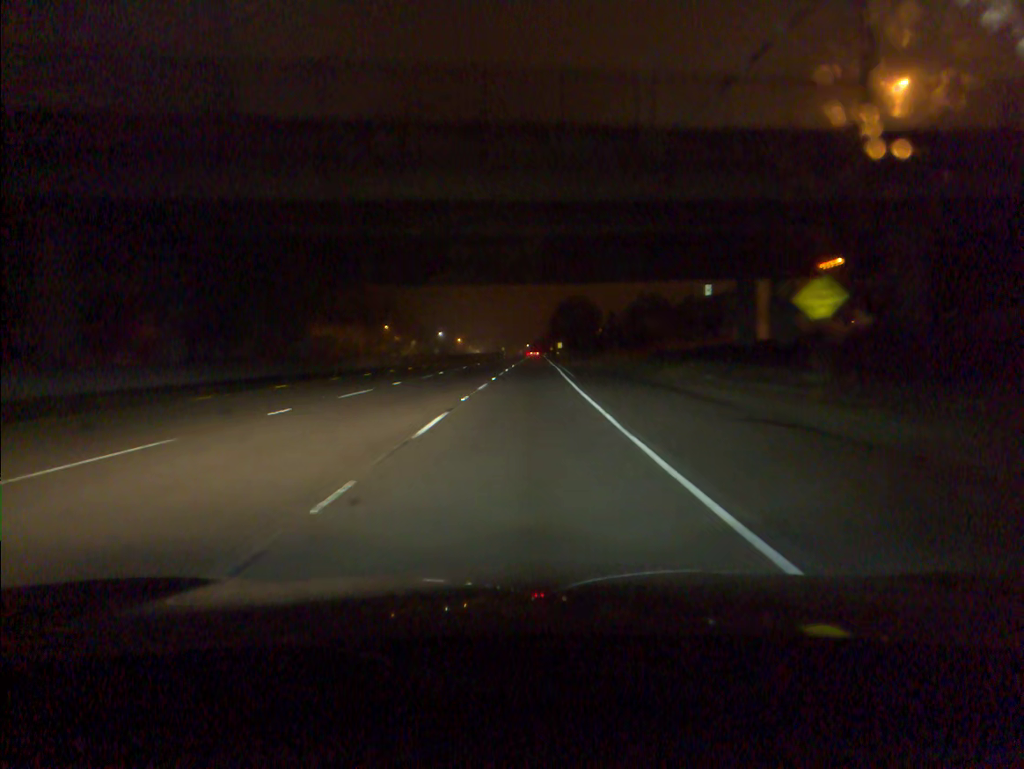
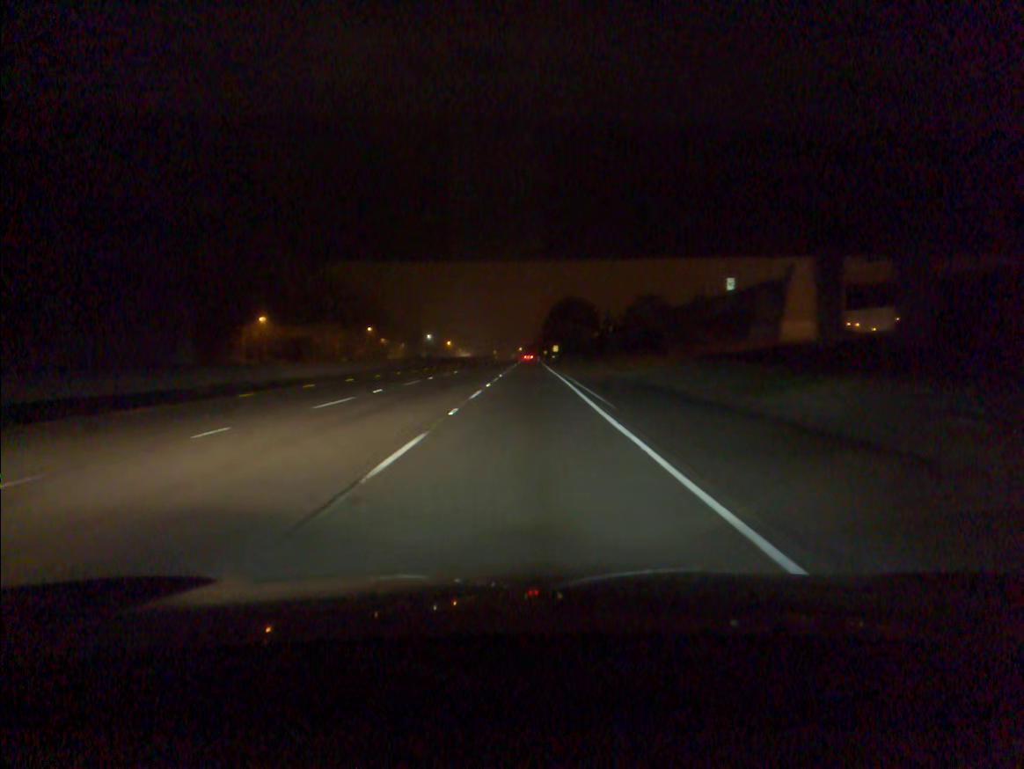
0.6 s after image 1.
(+0.1, +18.4) m; +1°
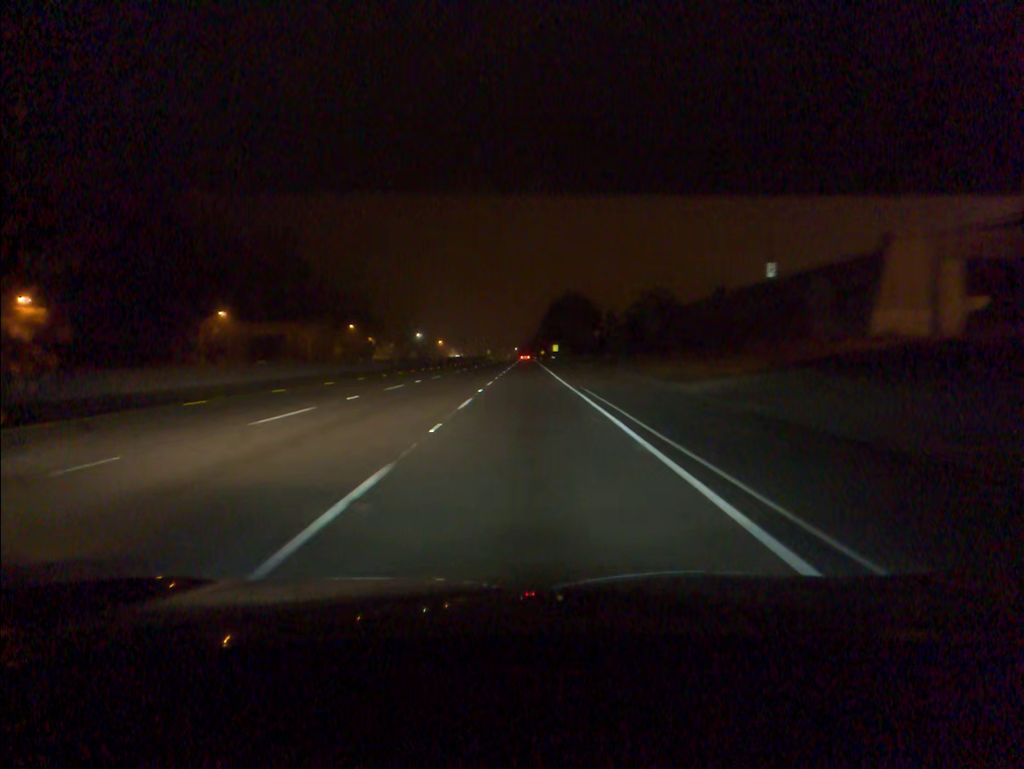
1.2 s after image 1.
(0.0, +18.4) m; 0°
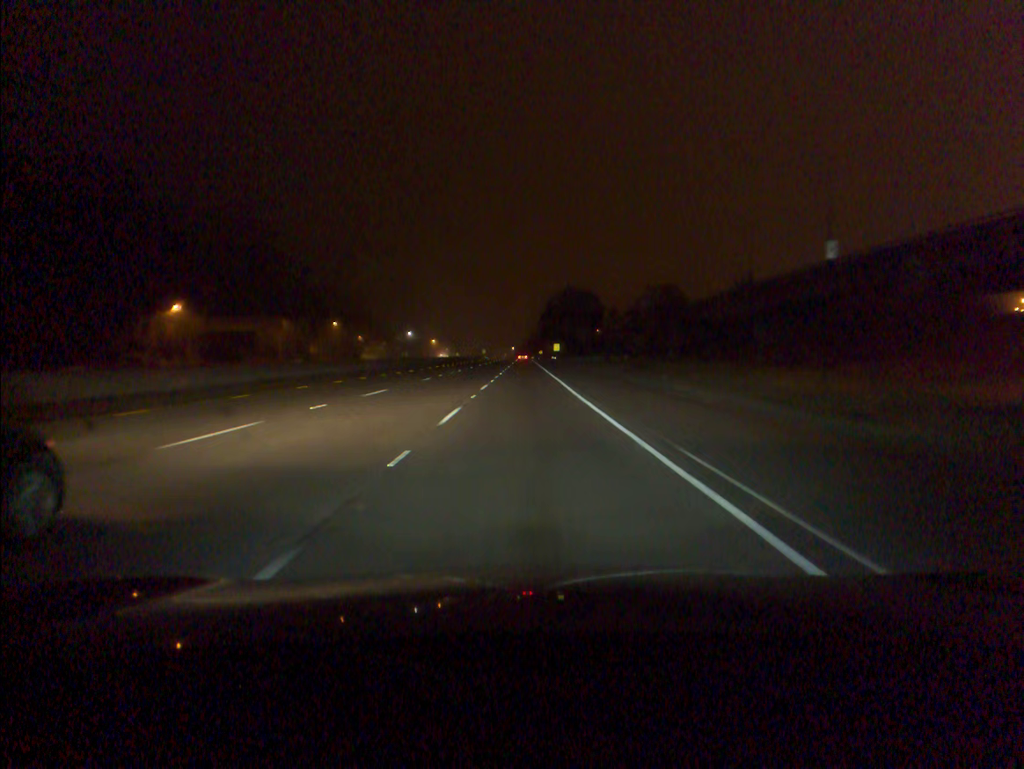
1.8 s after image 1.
(0.0, +18.5) m; 0°
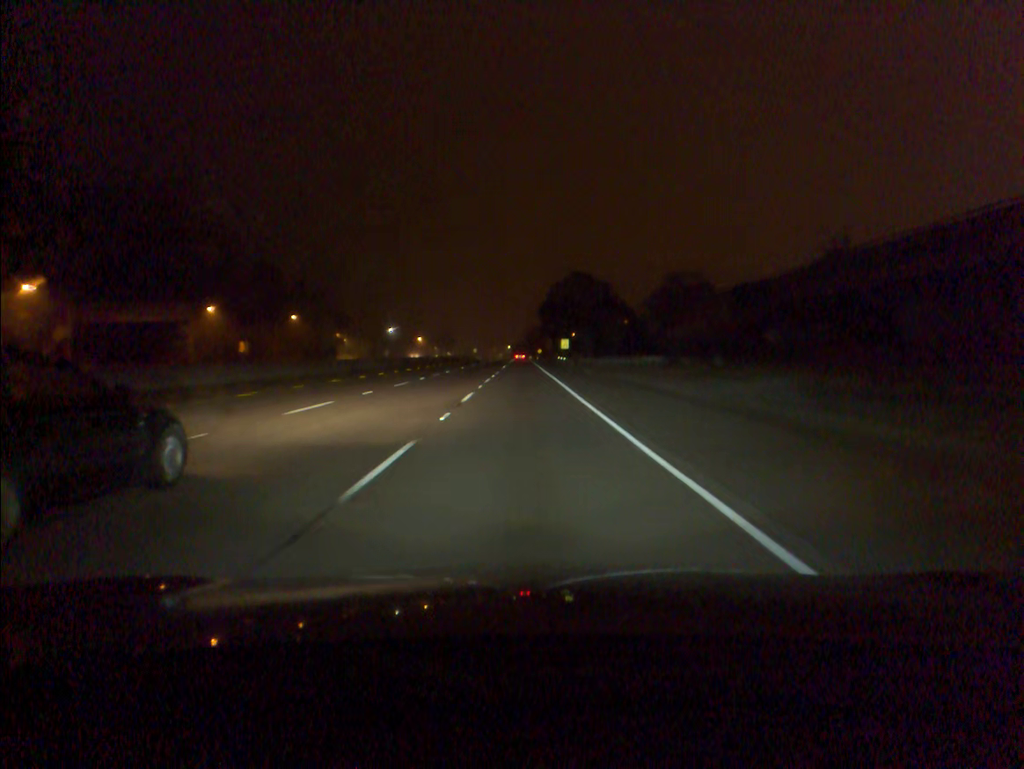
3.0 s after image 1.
(+0.1, +37.1) m; 0°
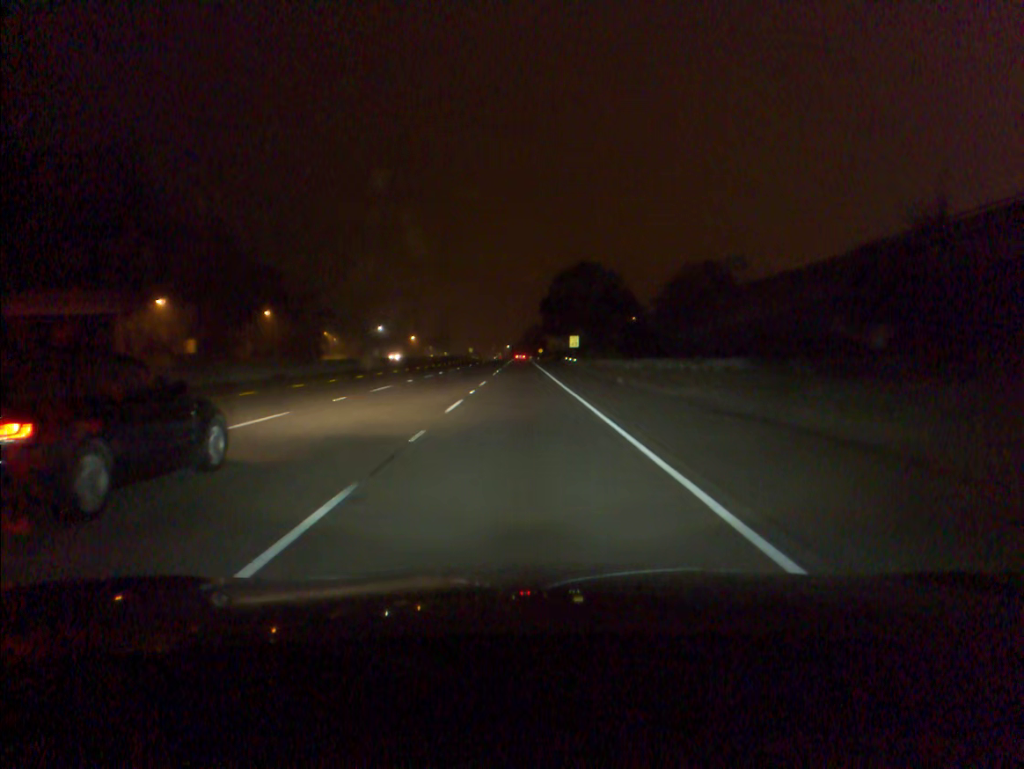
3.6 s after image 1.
(0.0, +18.6) m; 0°
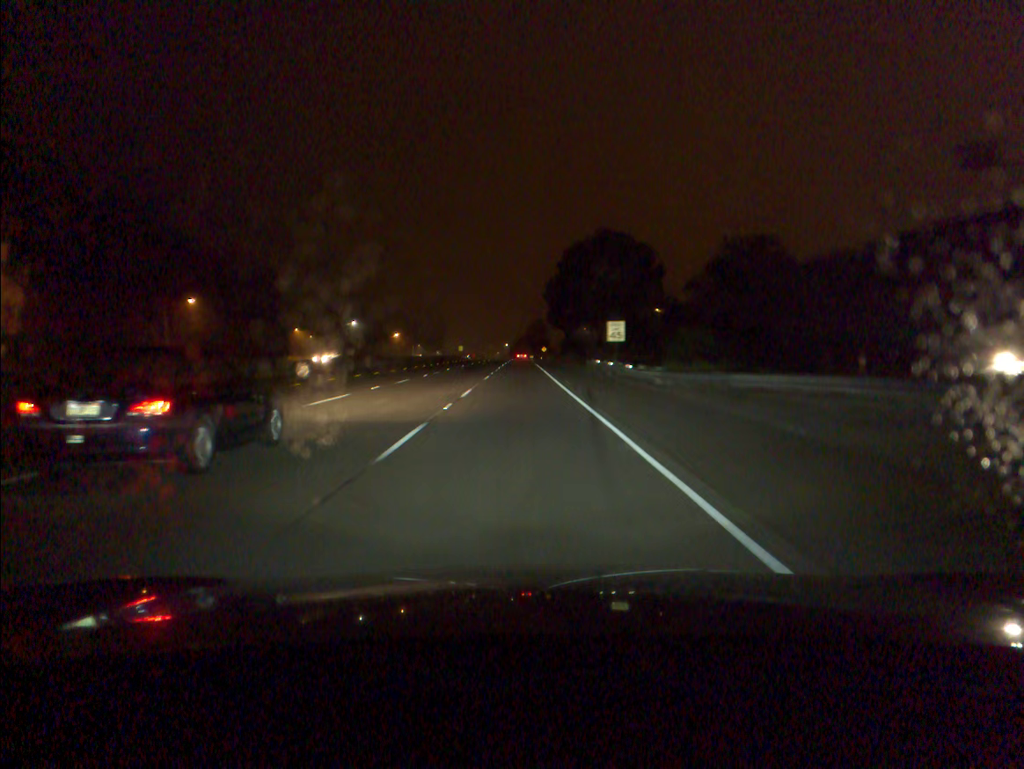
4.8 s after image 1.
(0.0, +37.3) m; 0°
